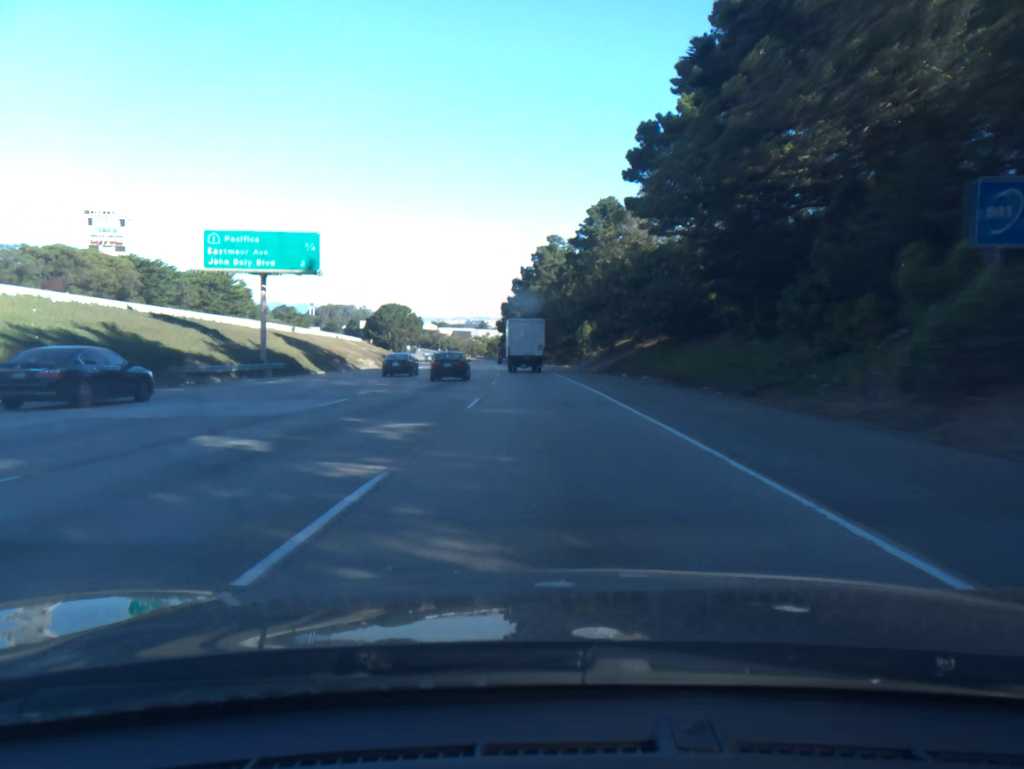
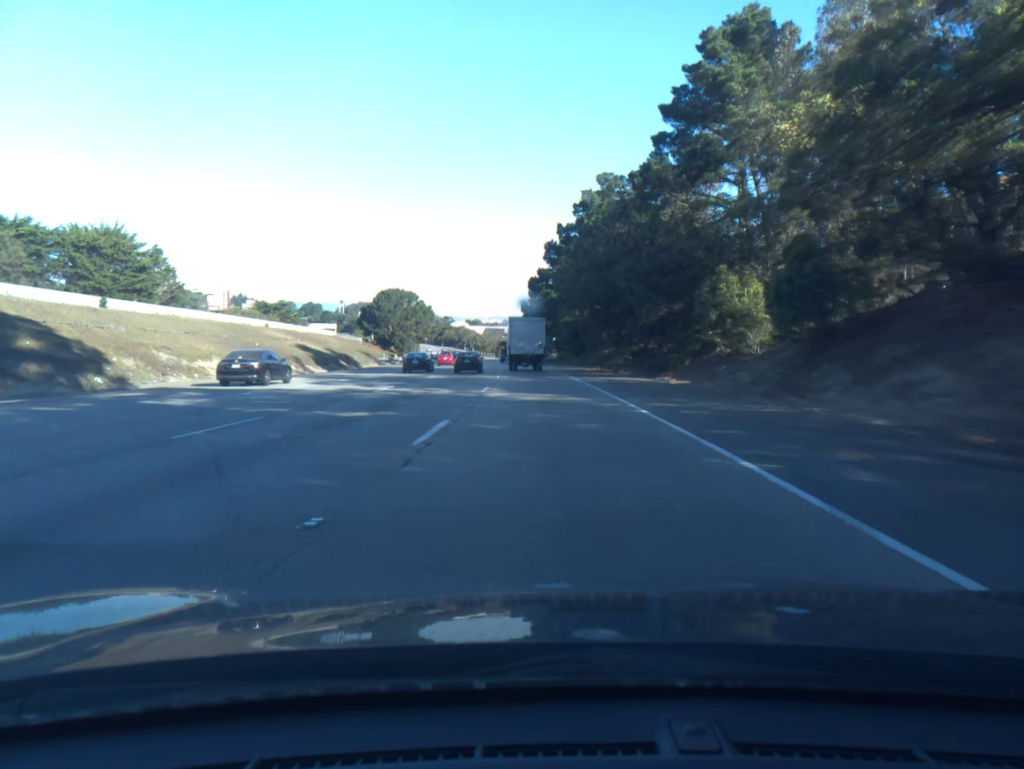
(-1.0, +51.7) m; -2°
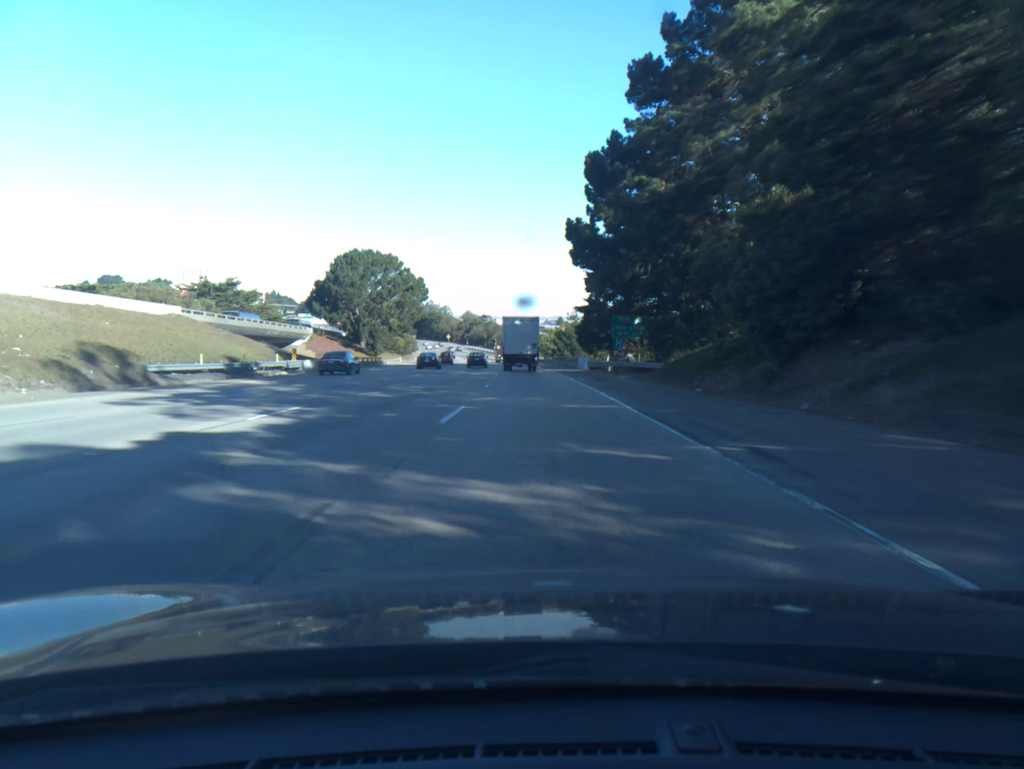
(-1.9, +69.9) m; -3°
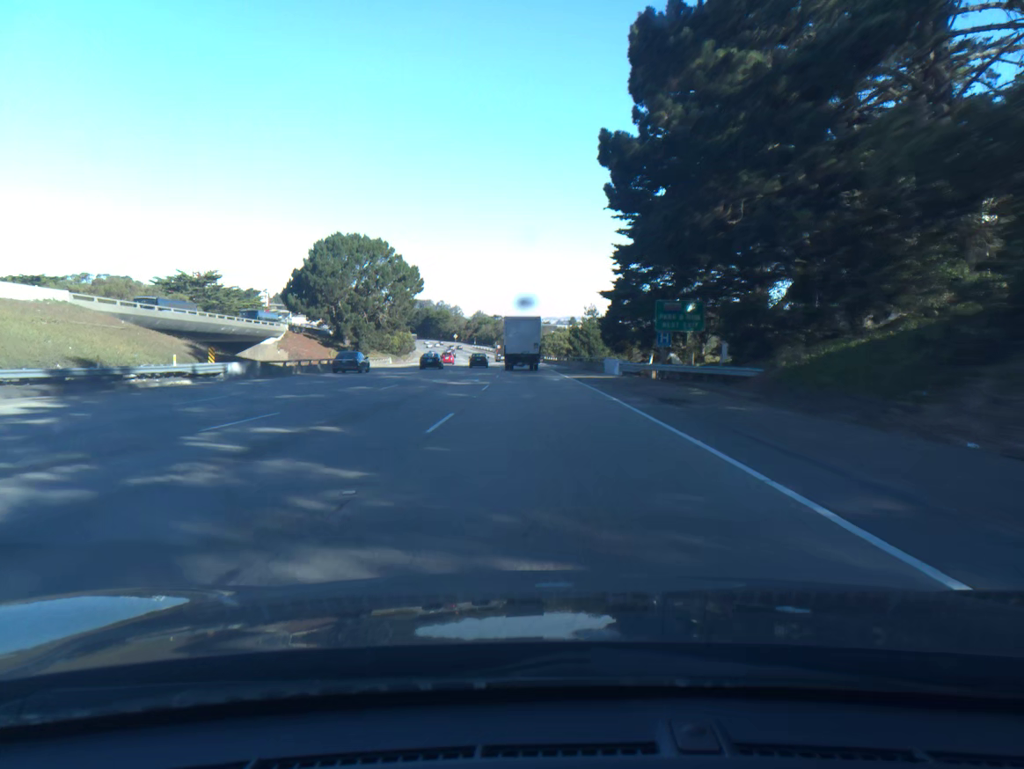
(-0.1, +16.8) m; -1°
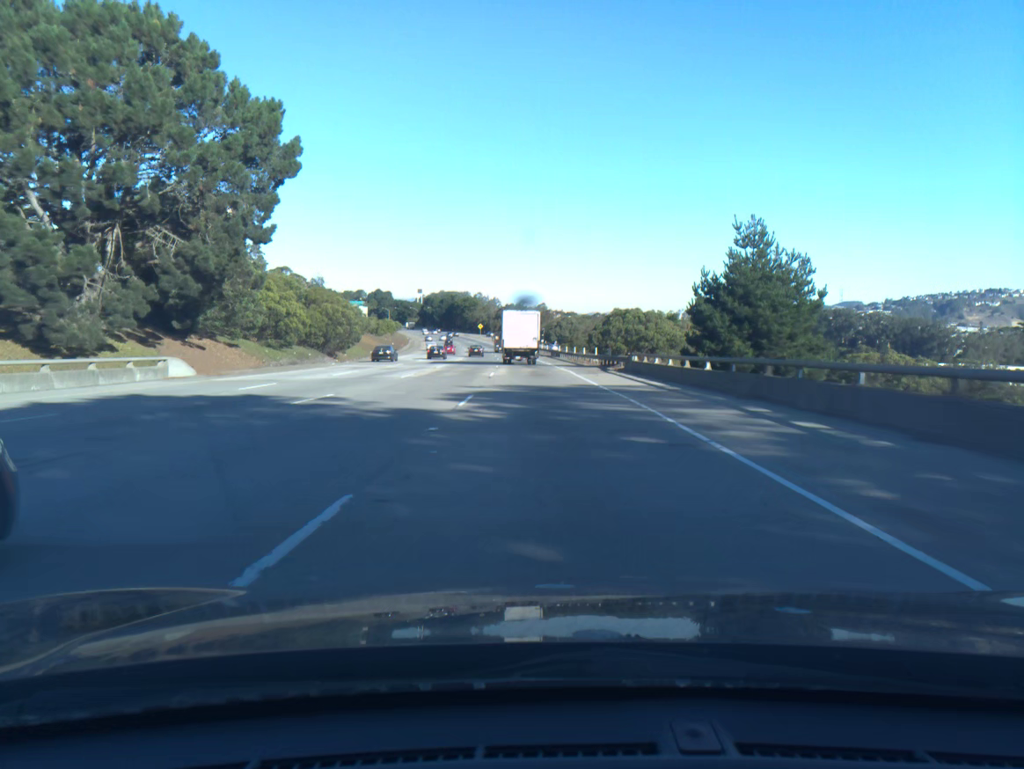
(-1.8, +68.4) m; -3°
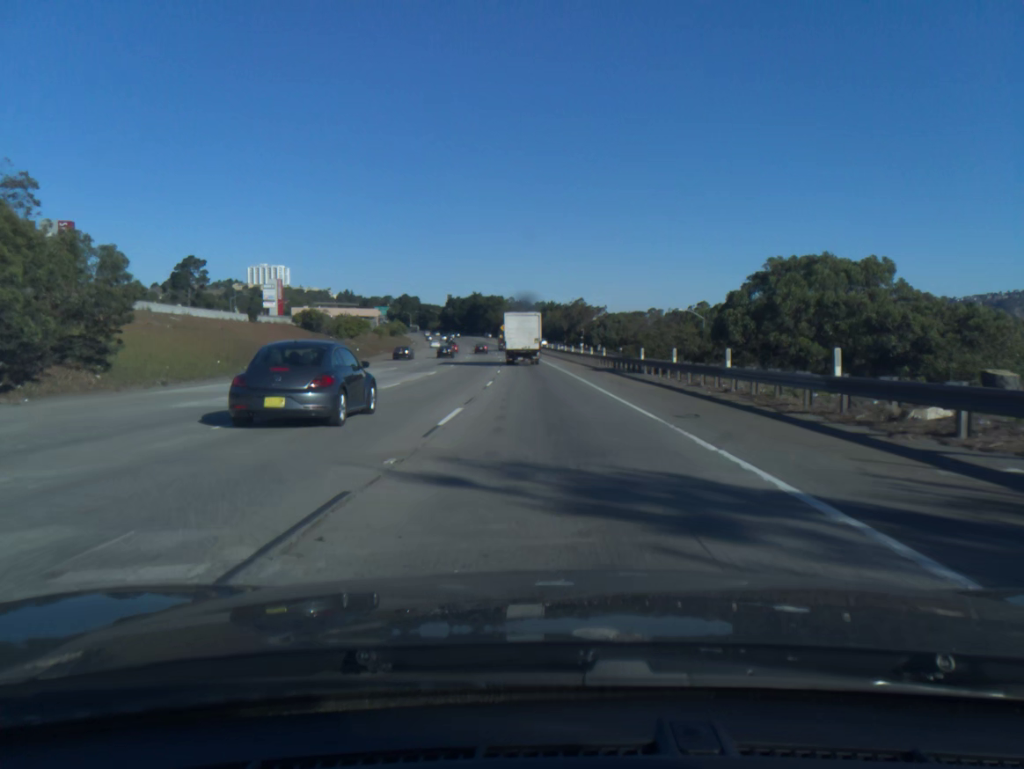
(-1.1, +50.2) m; -2°
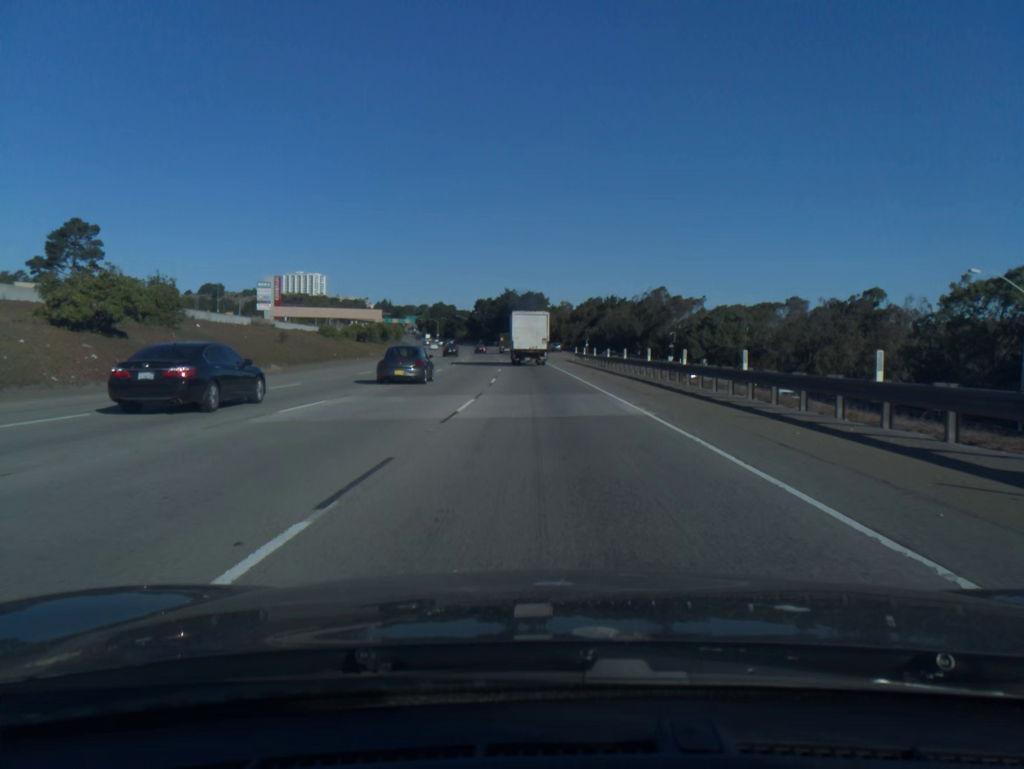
(-2.1, +69.8) m; -3°
